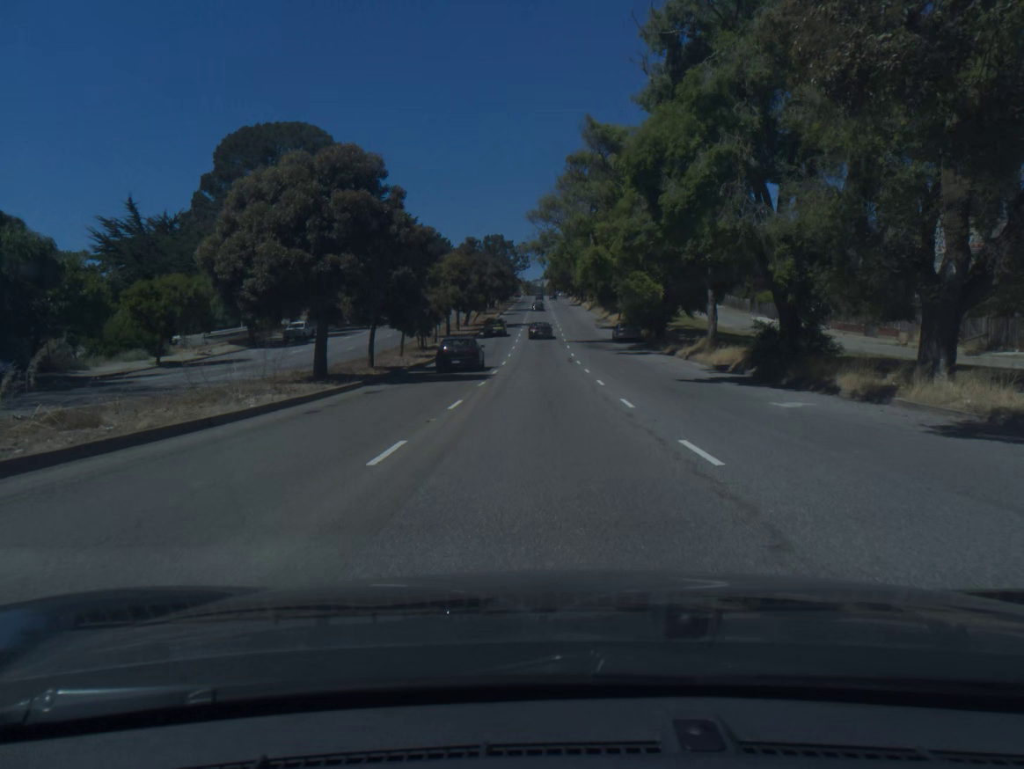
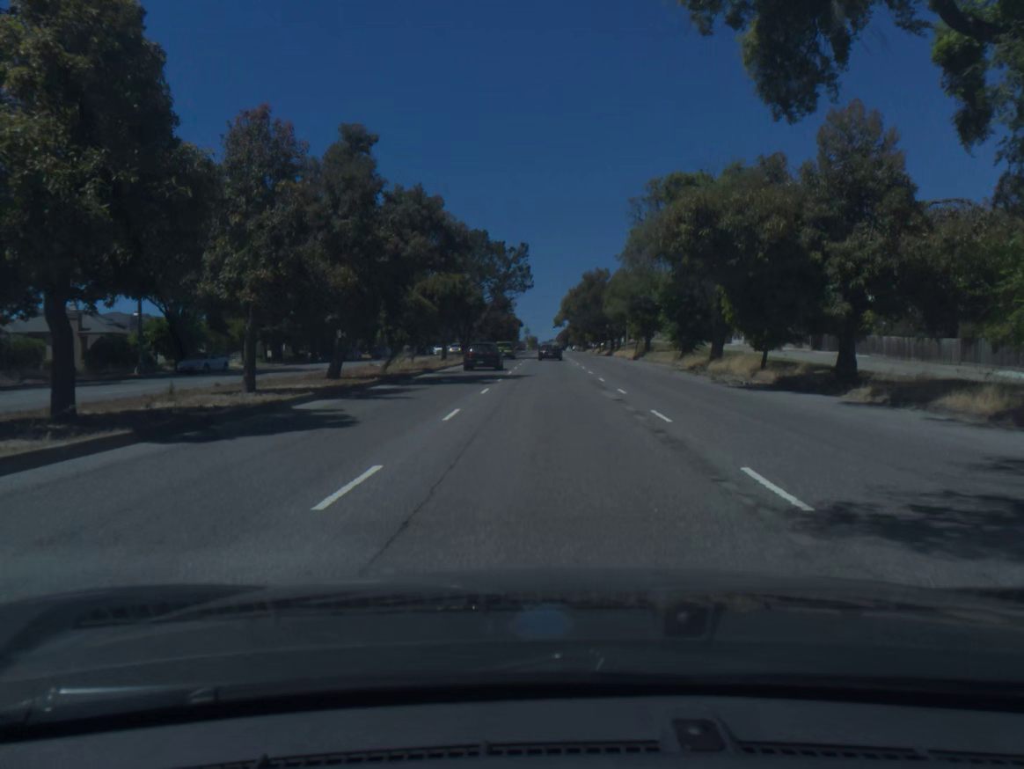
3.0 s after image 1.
(-0.4, +53.4) m; -1°
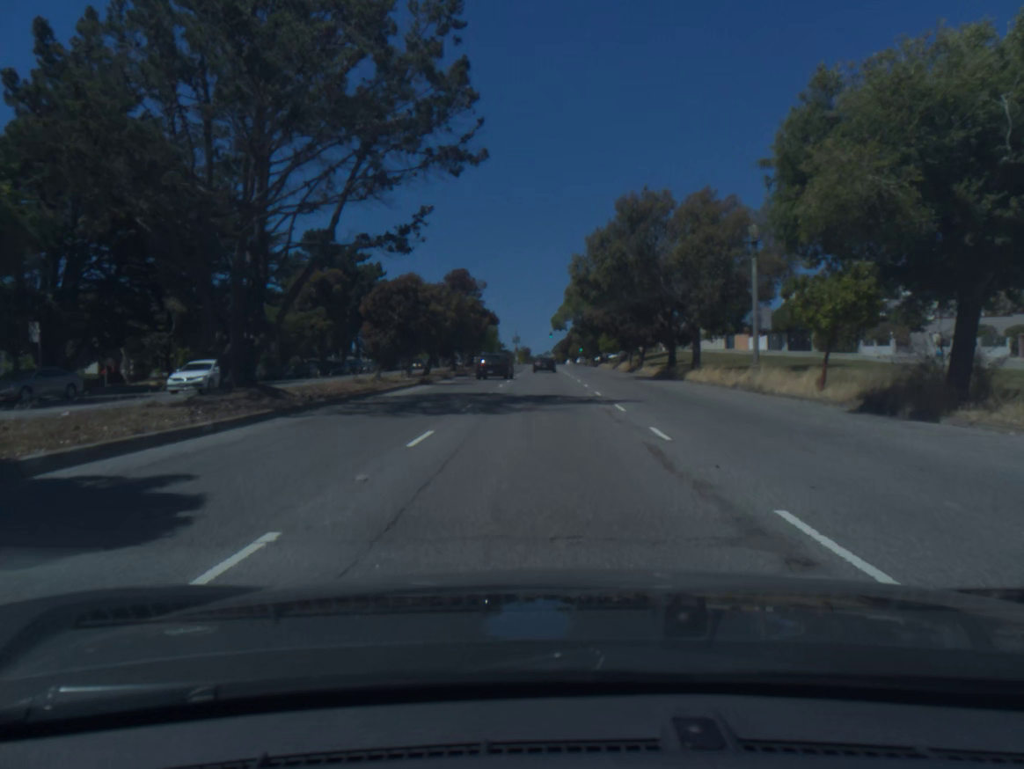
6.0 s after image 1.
(+0.5, +52.8) m; +1°
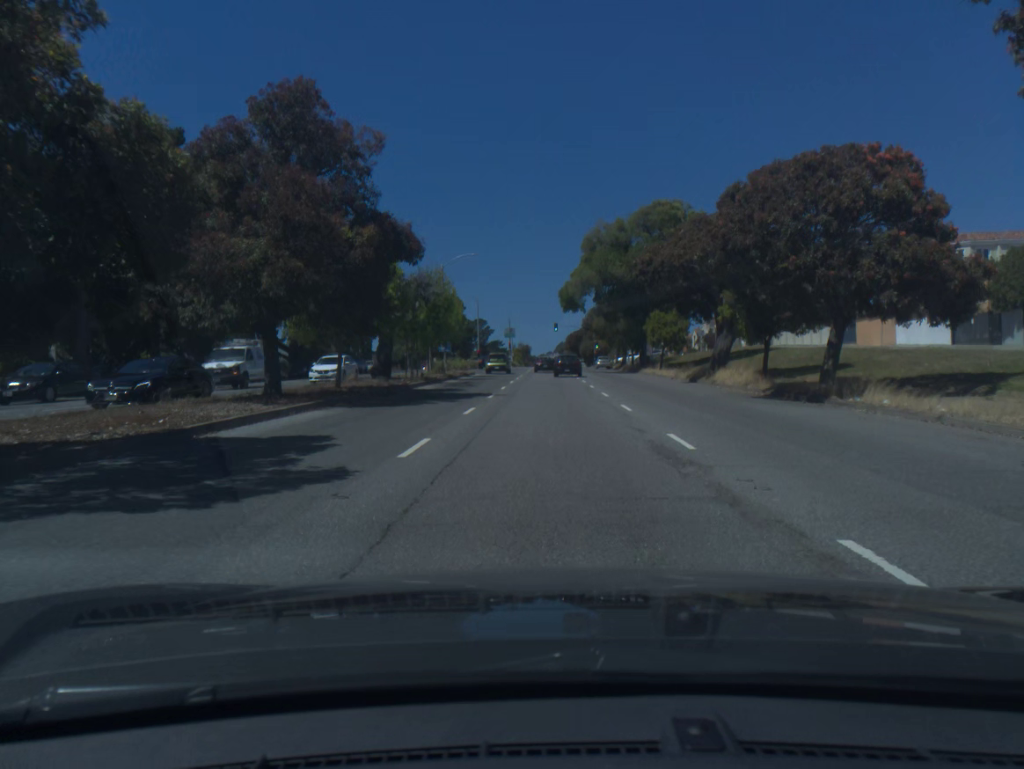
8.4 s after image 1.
(-0.1, +44.2) m; 0°
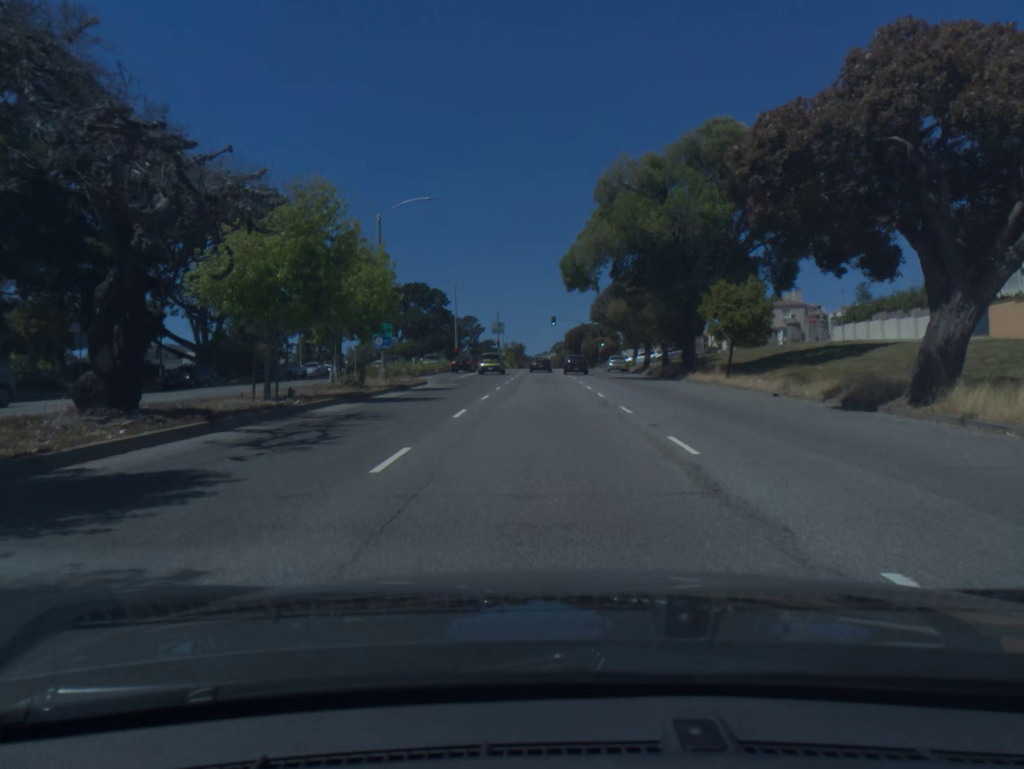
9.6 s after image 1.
(+0.1, +22.5) m; 0°
